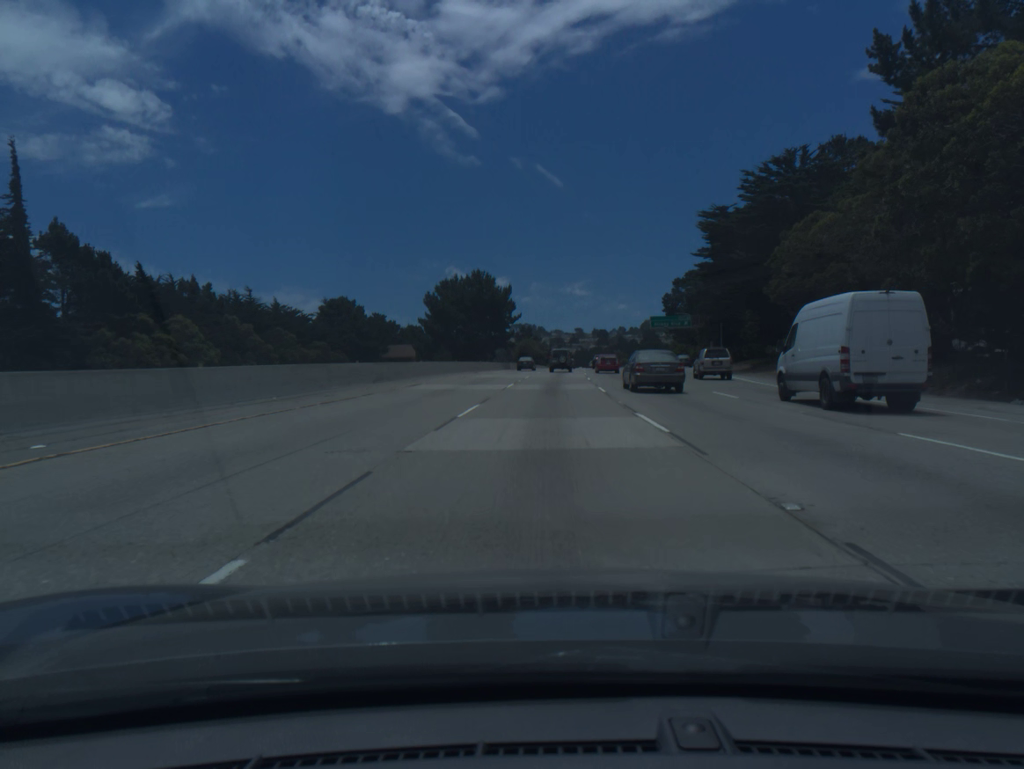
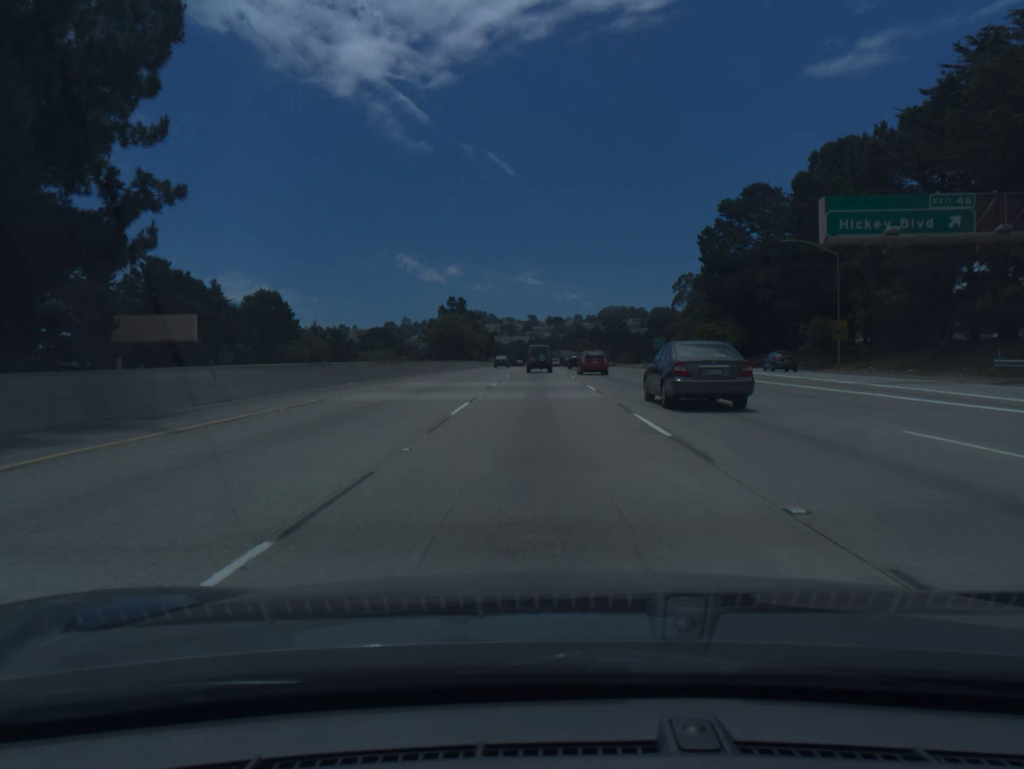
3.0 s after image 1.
(+3.0, +89.0) m; +4°
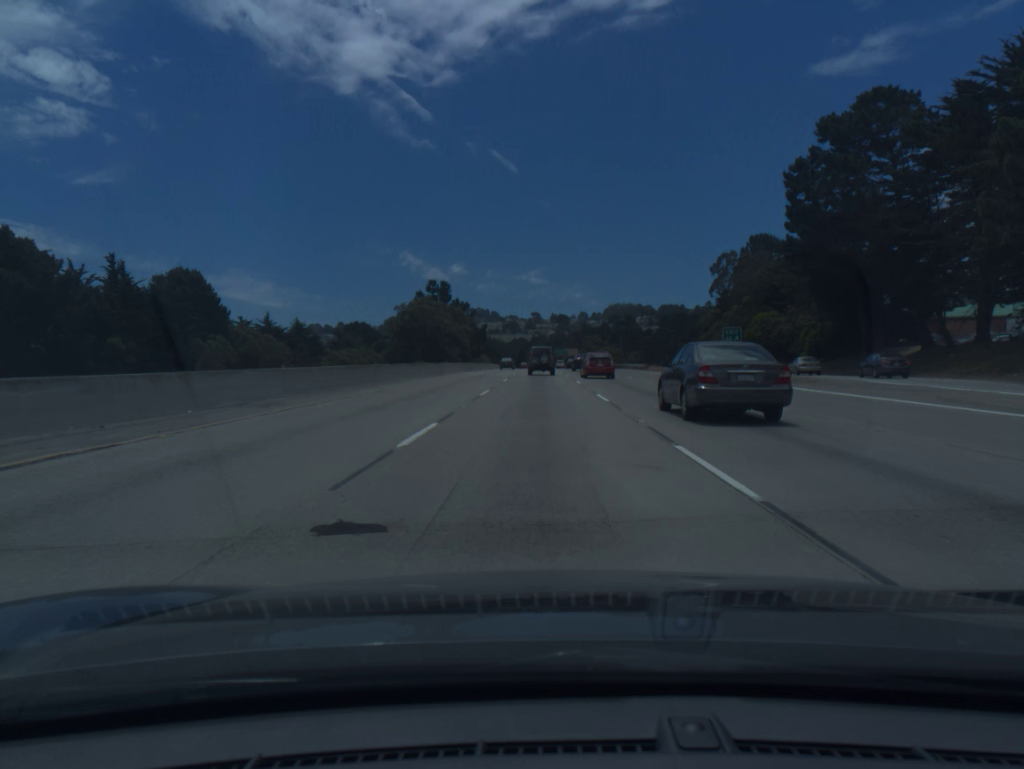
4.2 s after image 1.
(0.0, +34.4) m; 0°
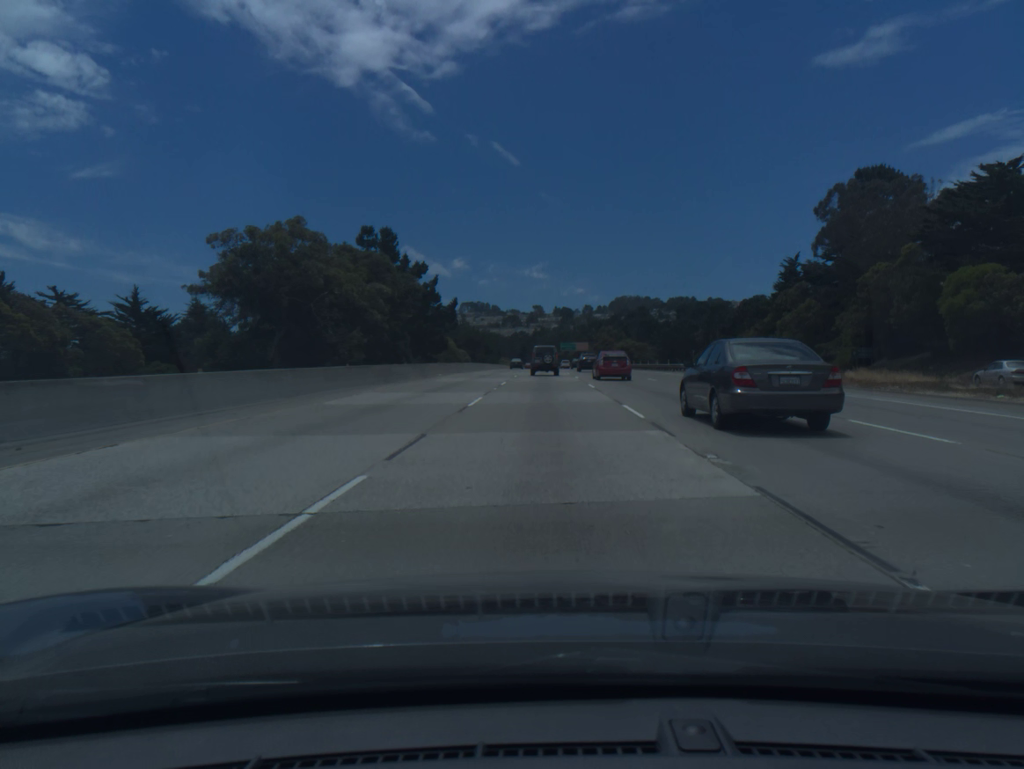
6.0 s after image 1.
(-0.2, +50.6) m; 0°
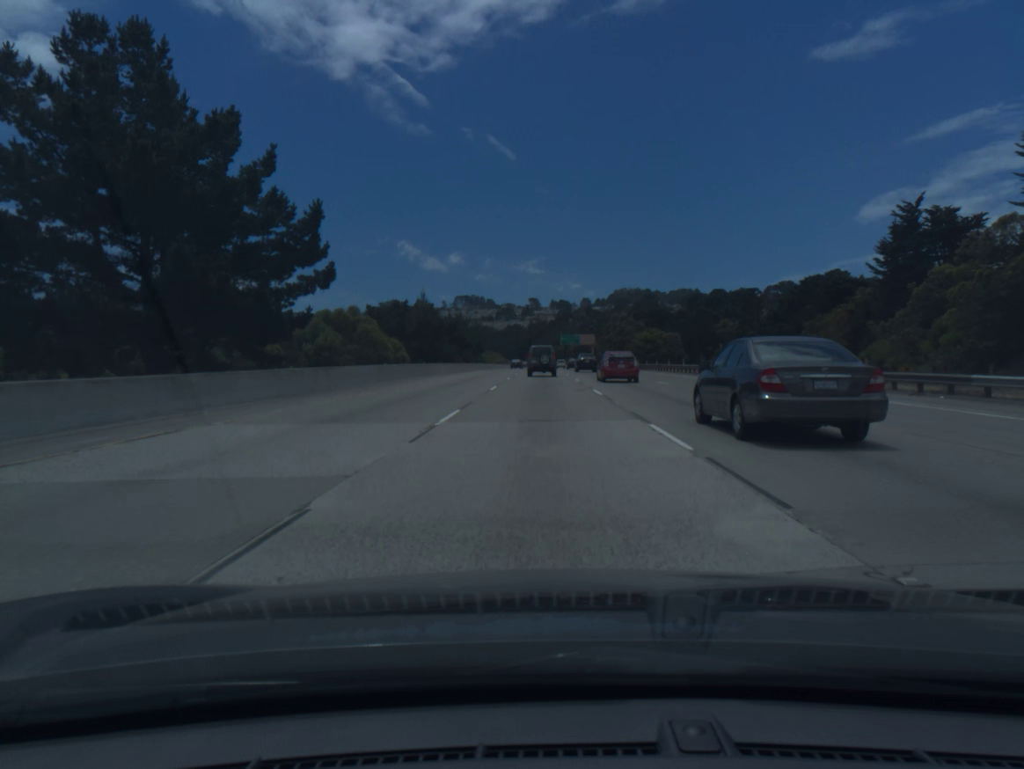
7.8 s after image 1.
(+0.2, +49.4) m; 0°
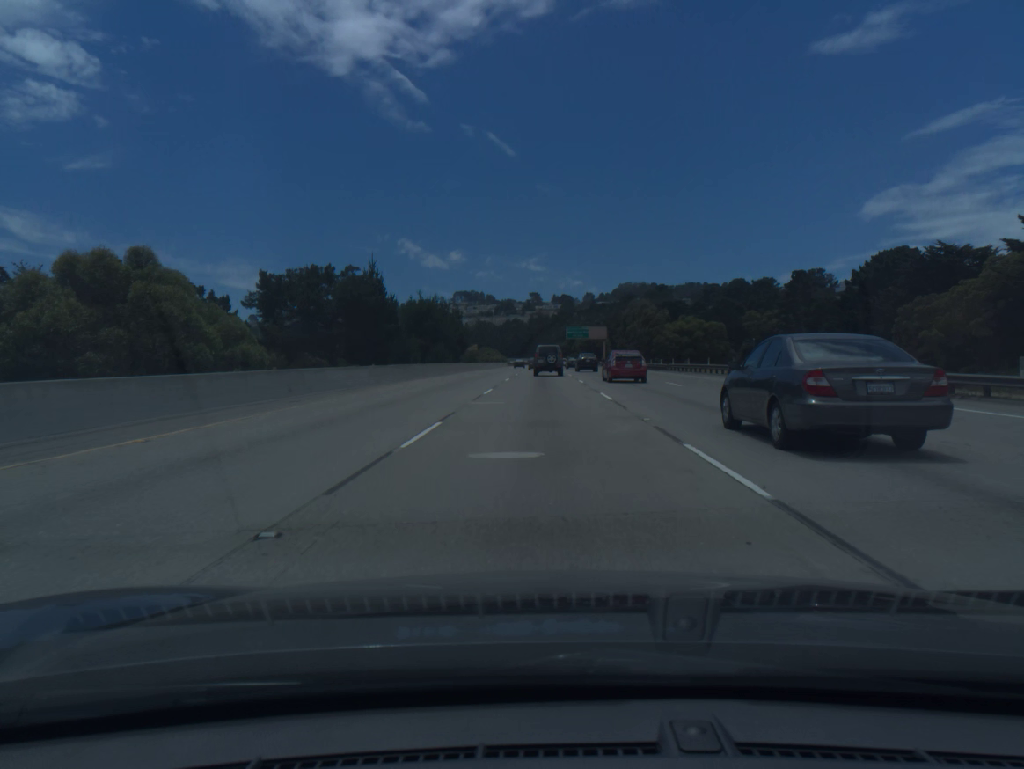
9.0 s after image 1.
(-0.1, +32.3) m; 0°
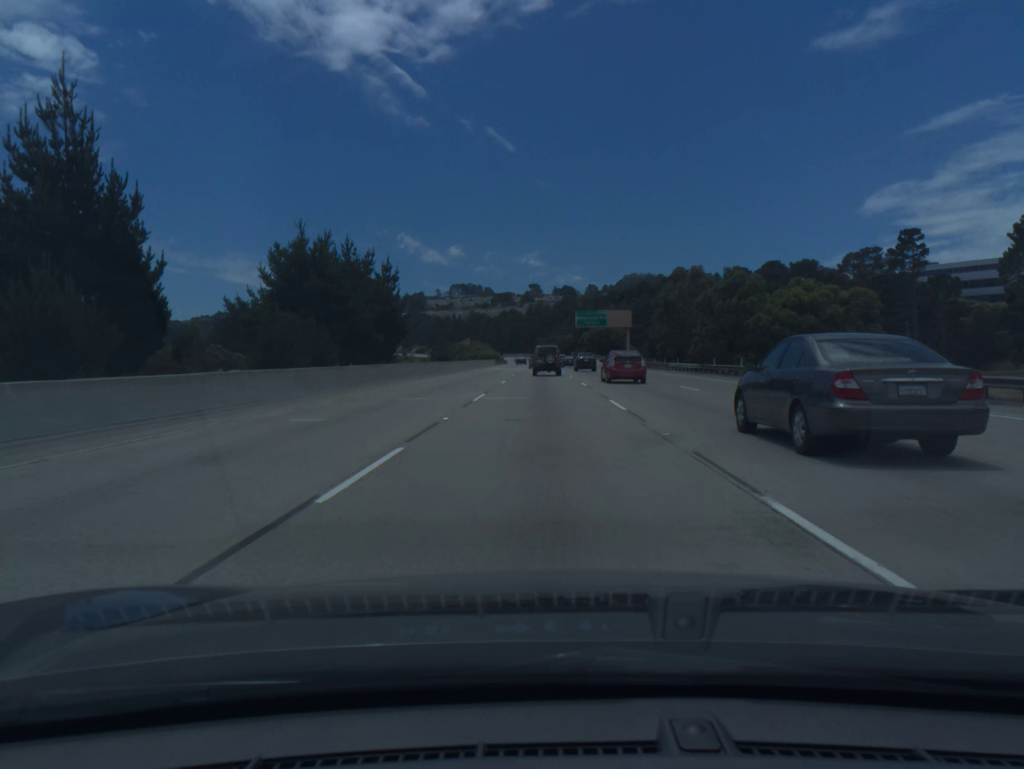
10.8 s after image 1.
(0.0, +47.8) m; 0°
